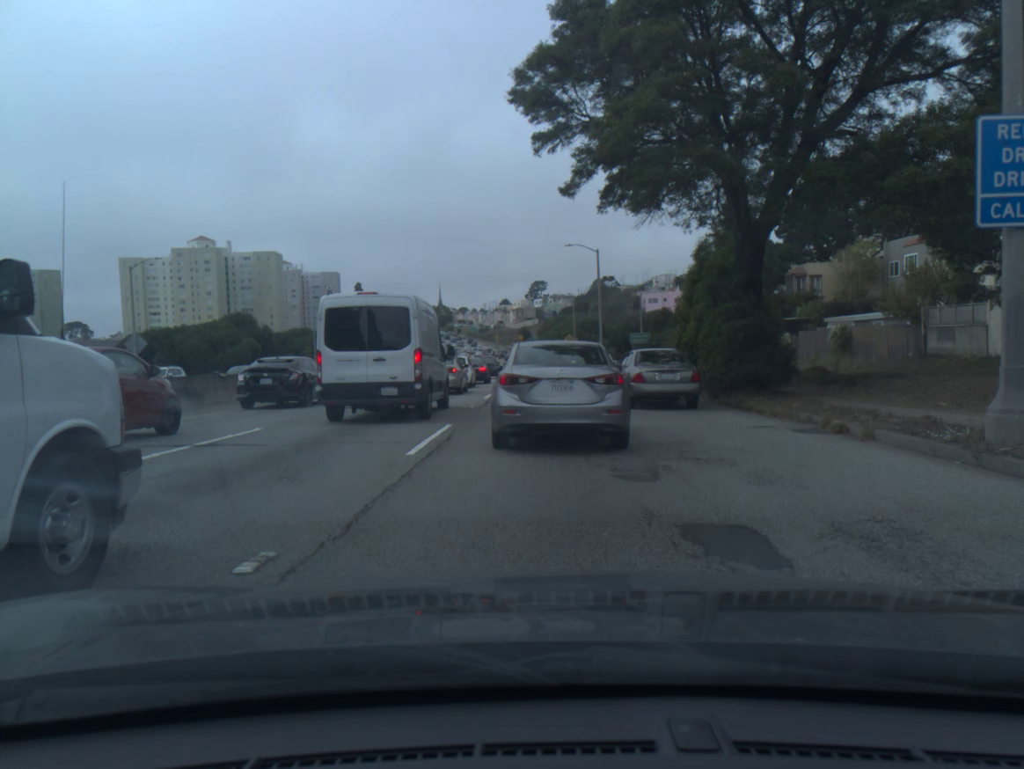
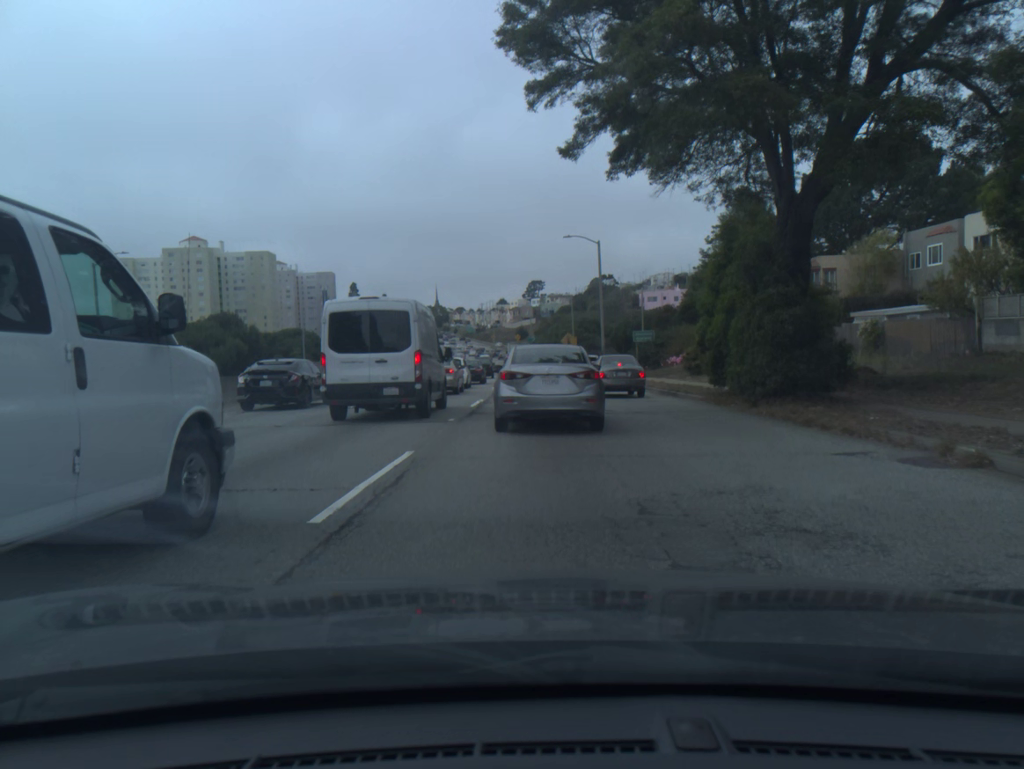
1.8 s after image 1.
(0.0, +3.9) m; +1°
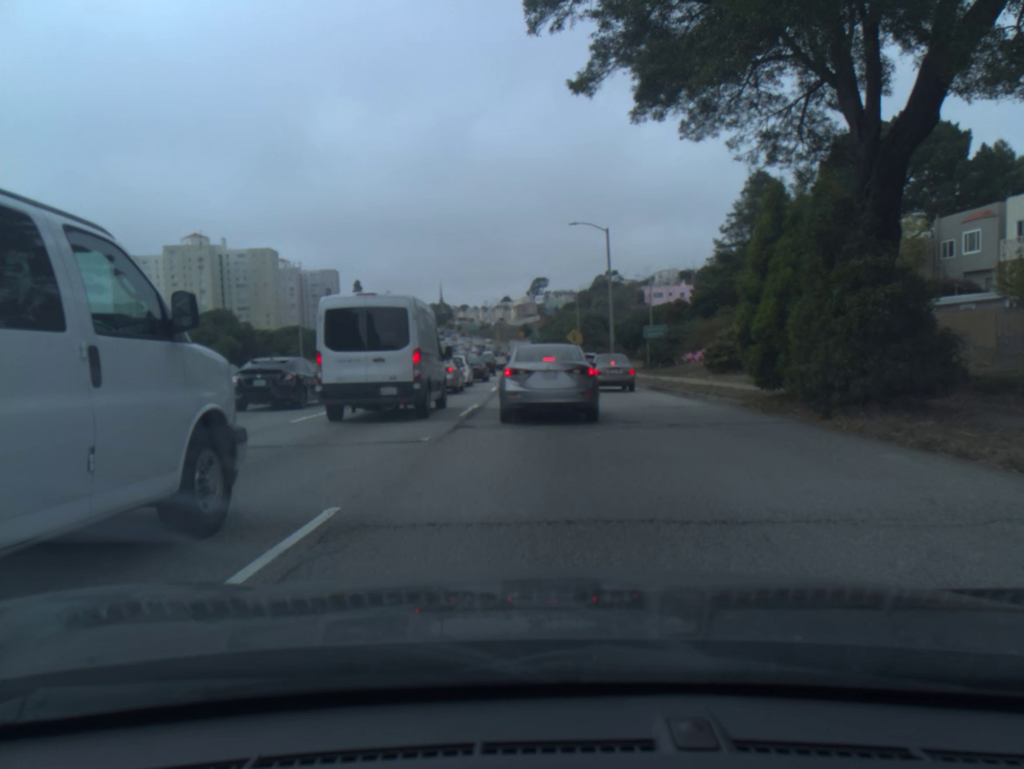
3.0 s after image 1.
(-0.1, +4.0) m; -2°
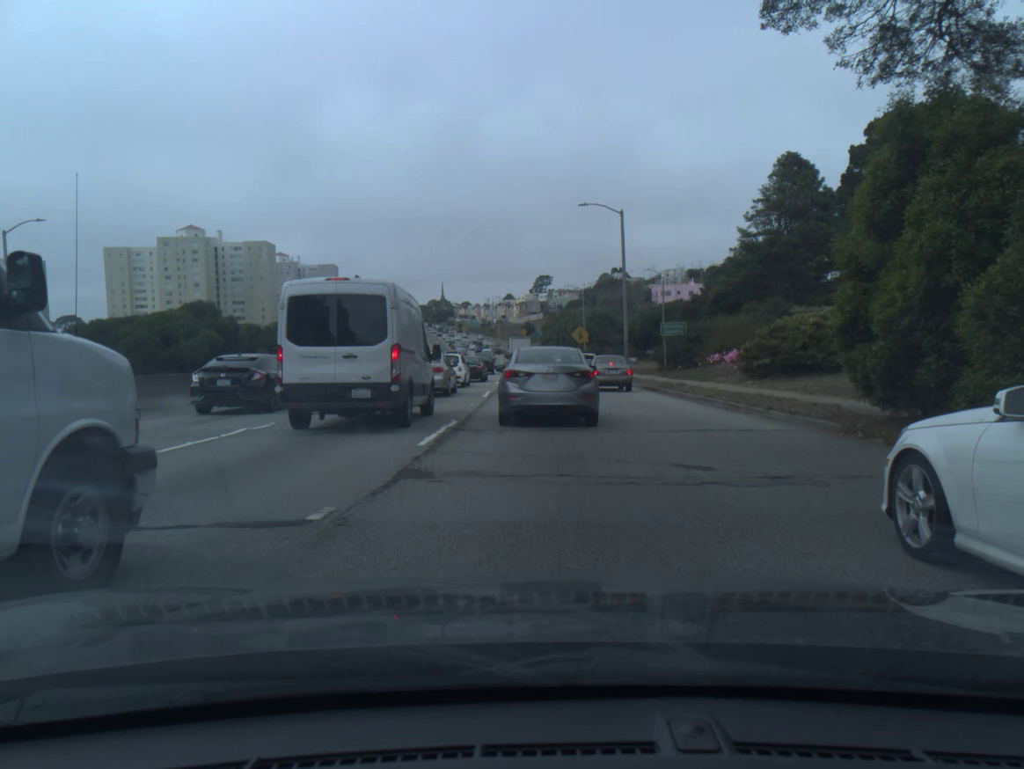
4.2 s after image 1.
(0.0, +5.5) m; 0°
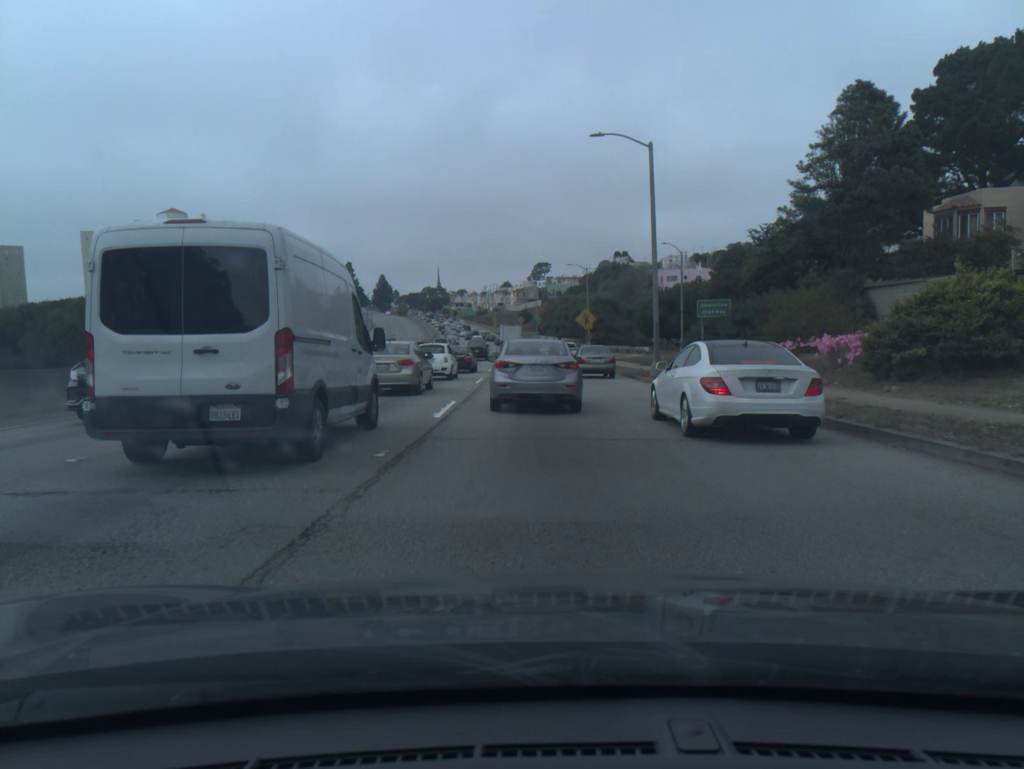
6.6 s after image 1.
(+0.1, +11.5) m; +1°
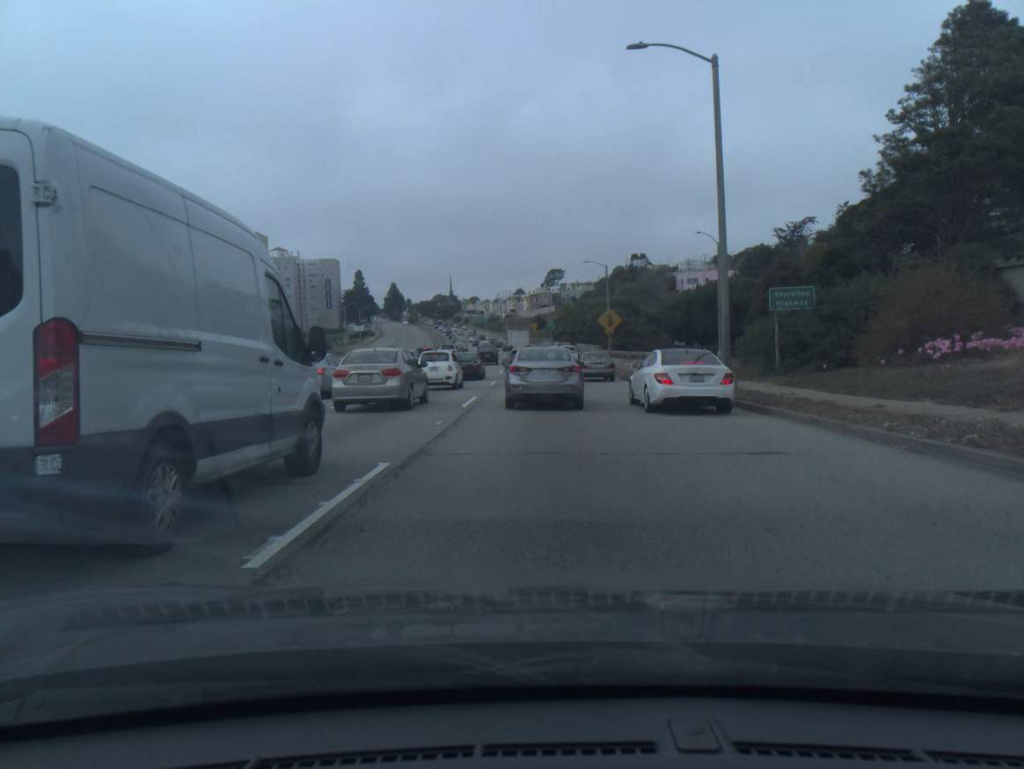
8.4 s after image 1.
(-0.1, +9.4) m; -1°
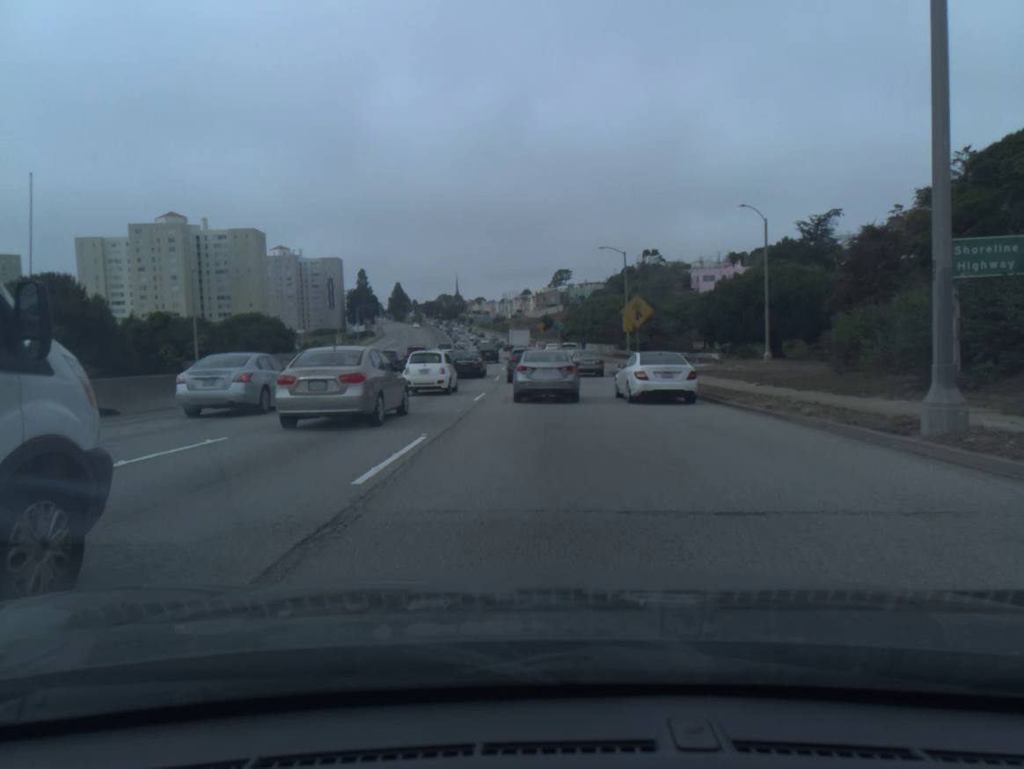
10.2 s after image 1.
(0.0, +11.3) m; -1°
